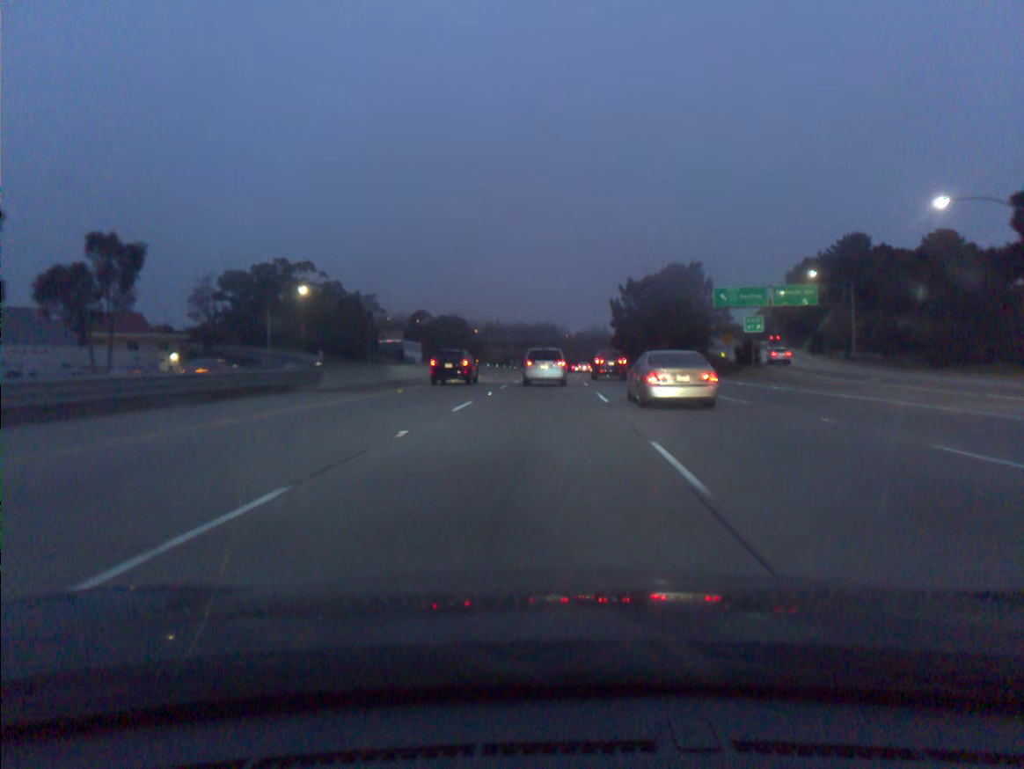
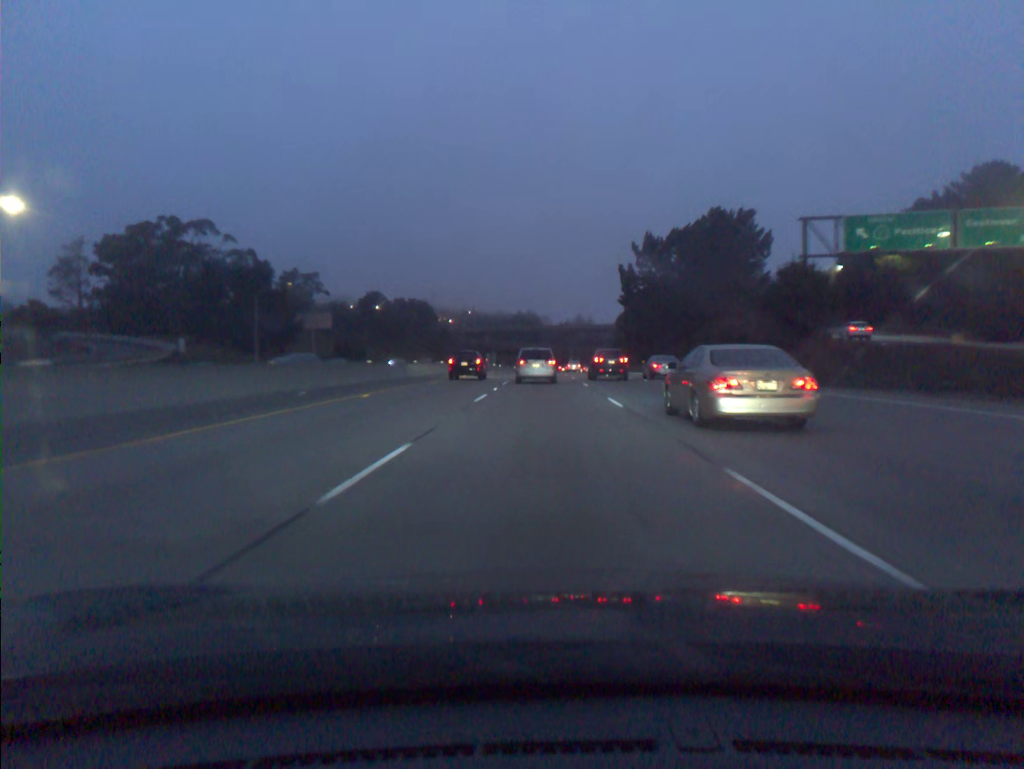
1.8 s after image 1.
(+0.6, +48.9) m; +1°
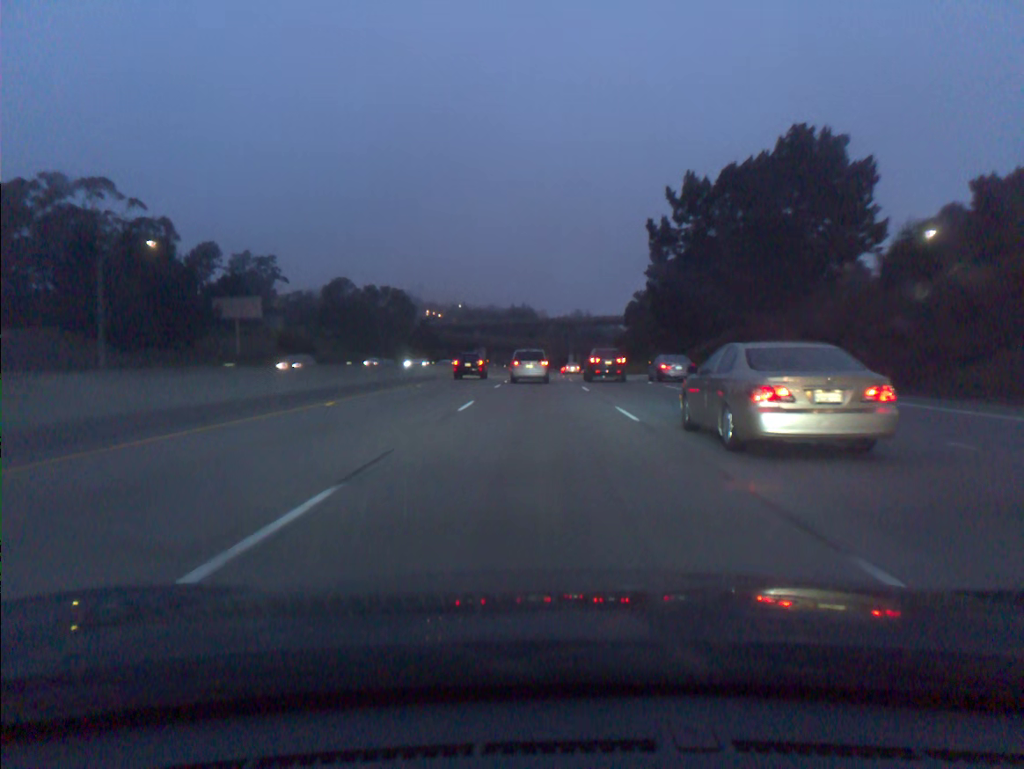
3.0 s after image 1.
(+0.2, +32.4) m; 0°
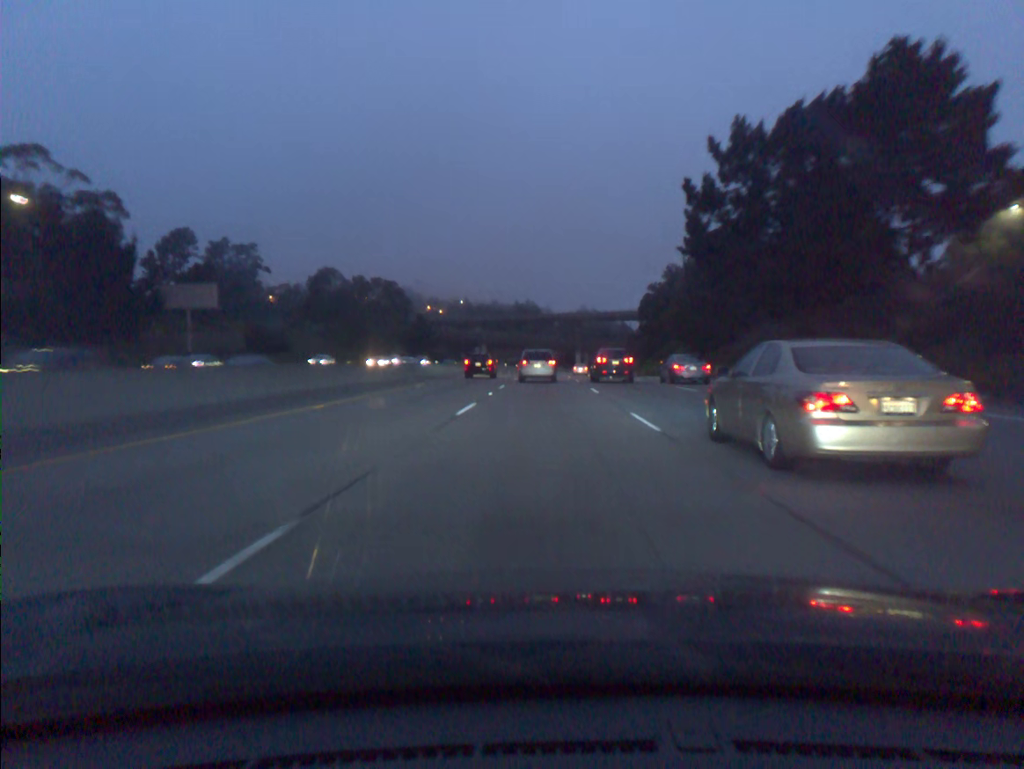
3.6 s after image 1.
(-0.1, +16.2) m; 0°
